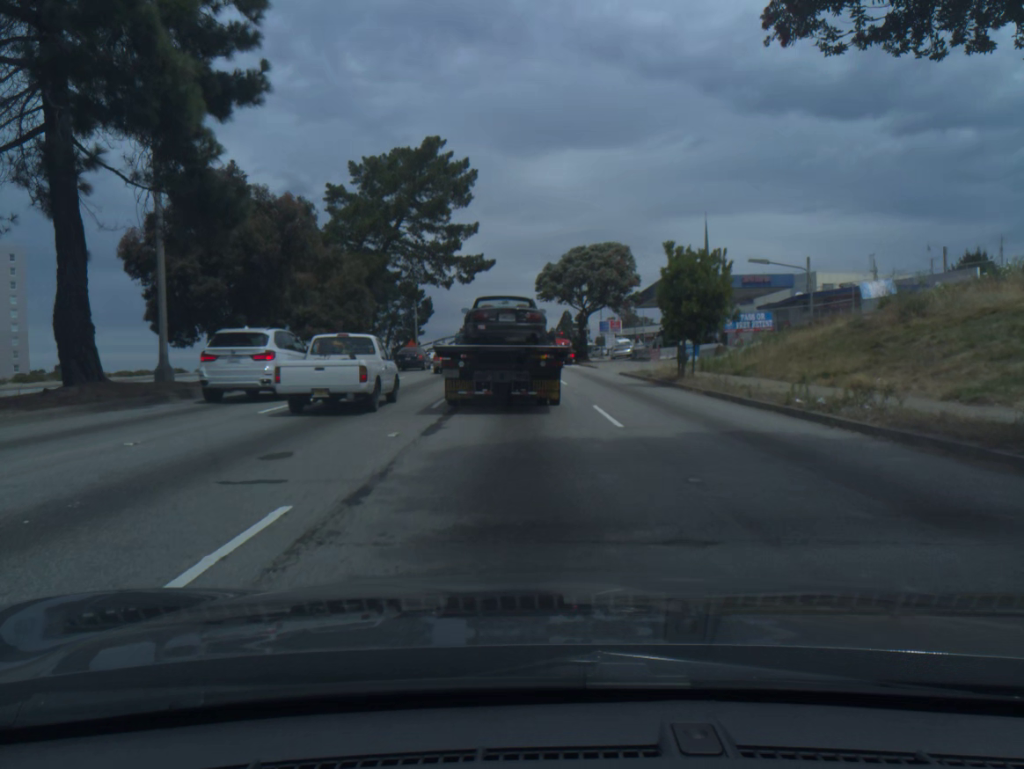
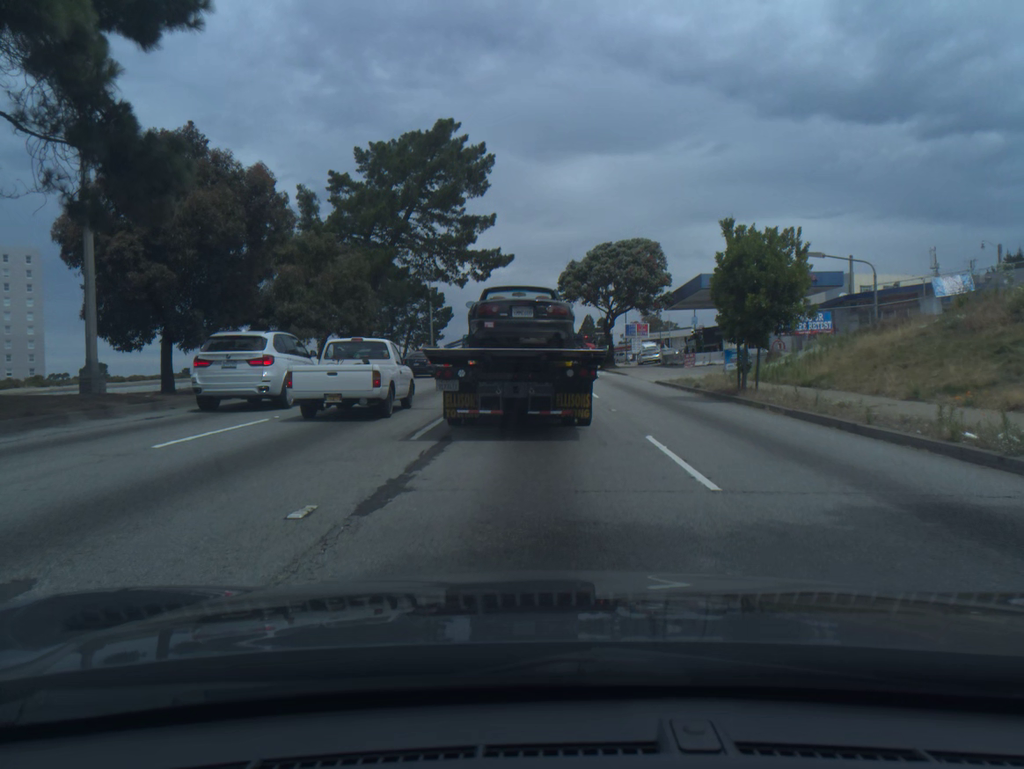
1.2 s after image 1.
(-0.1, +5.2) m; -2°
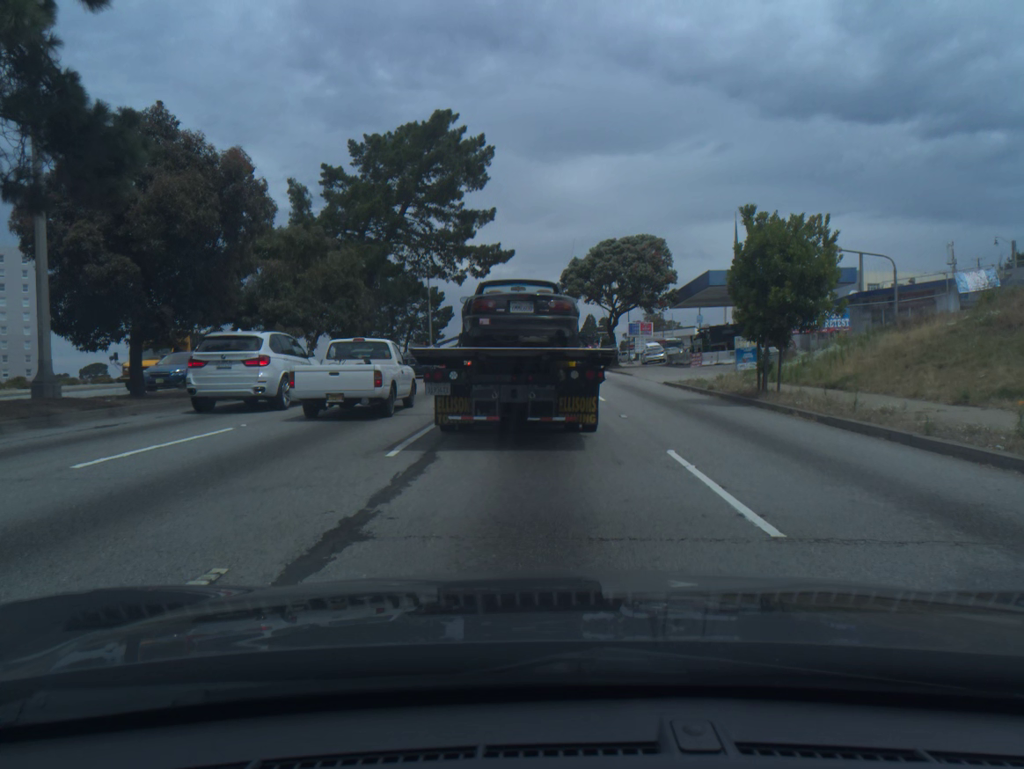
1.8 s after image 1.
(0.0, +1.8) m; +1°
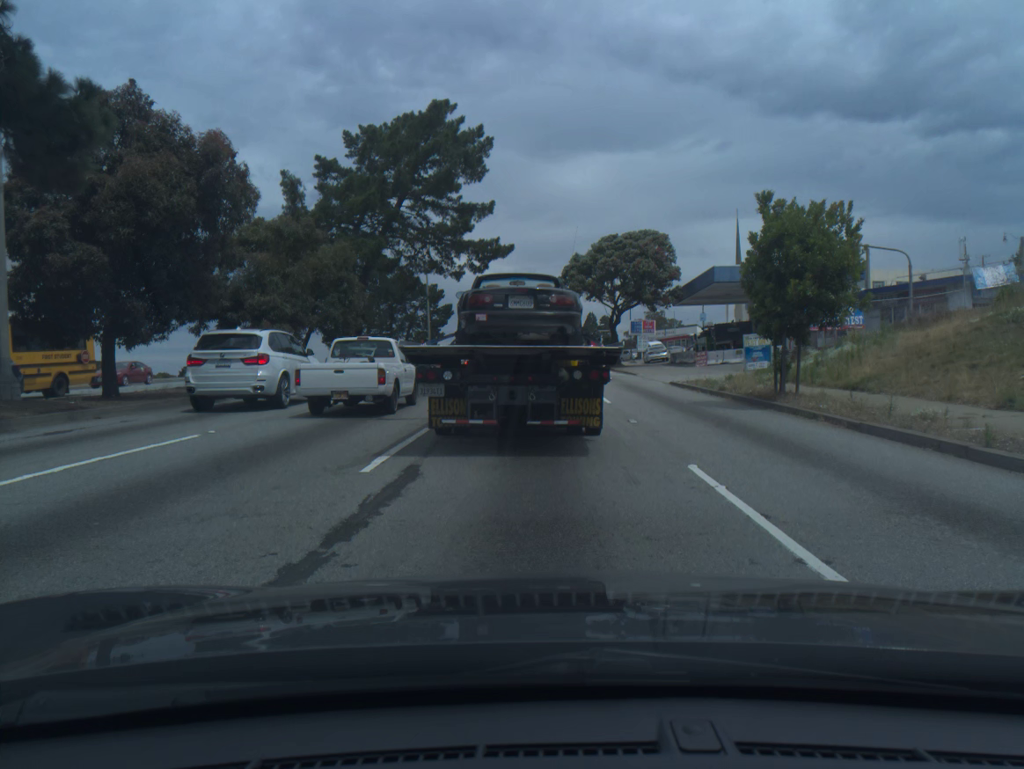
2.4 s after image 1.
(0.0, +1.3) m; 0°
